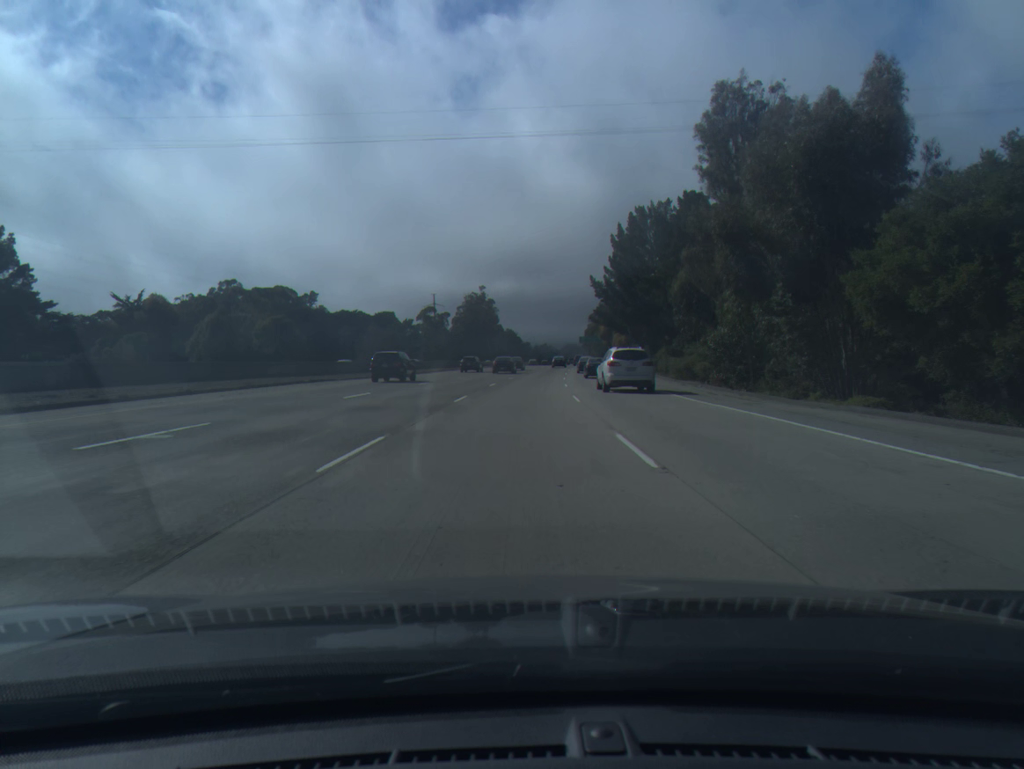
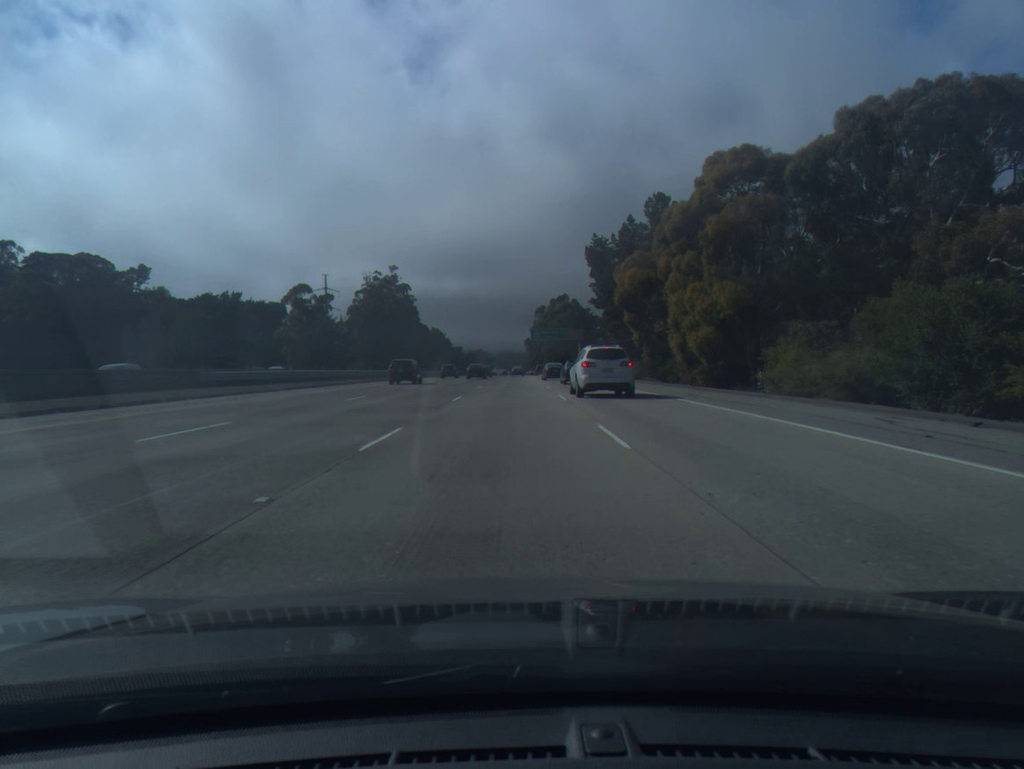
(+3.9, +85.4) m; +5°
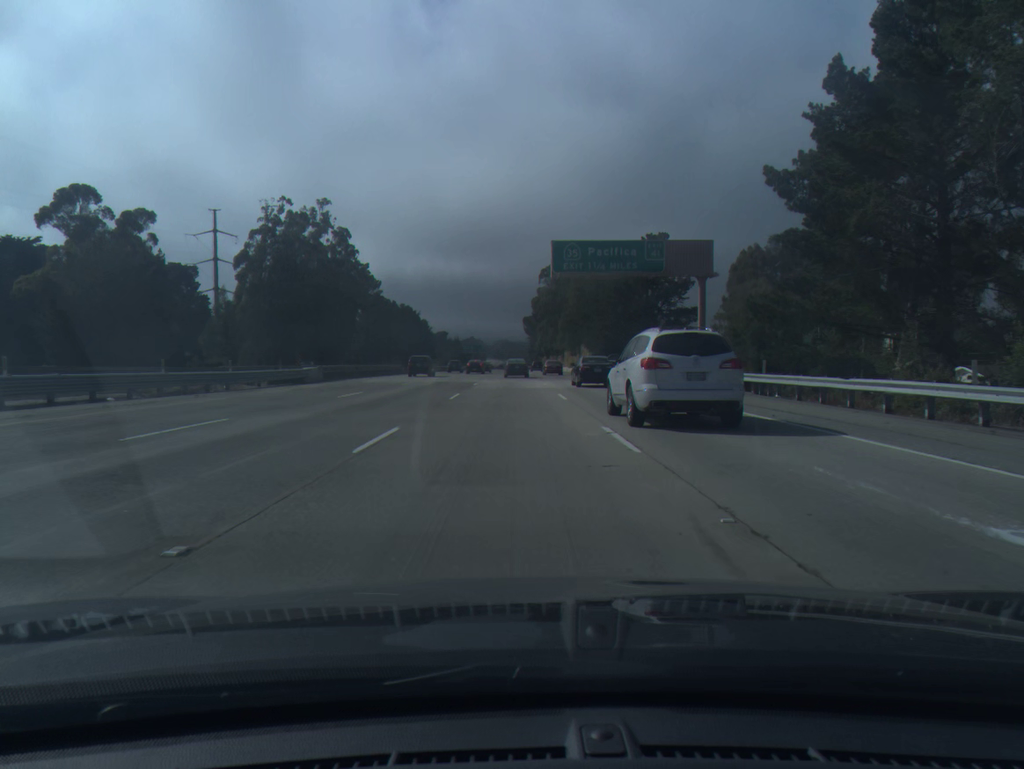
(0.0, +88.3) m; 0°
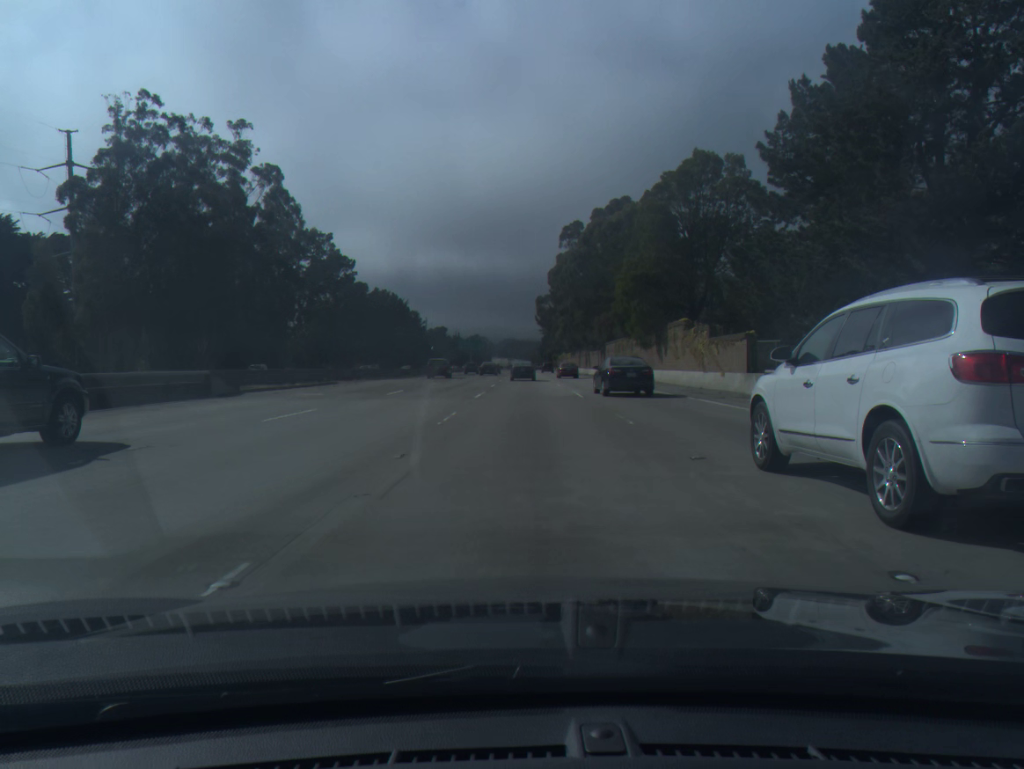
(-0.6, +53.7) m; 0°
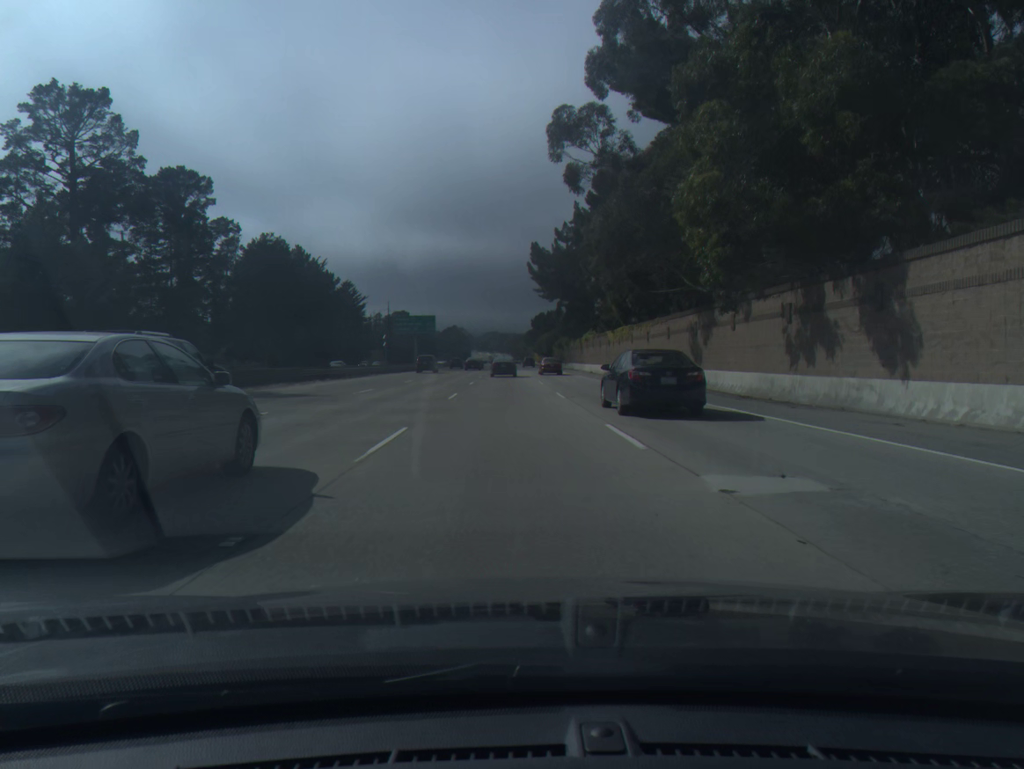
(+0.6, +89.5) m; +1°
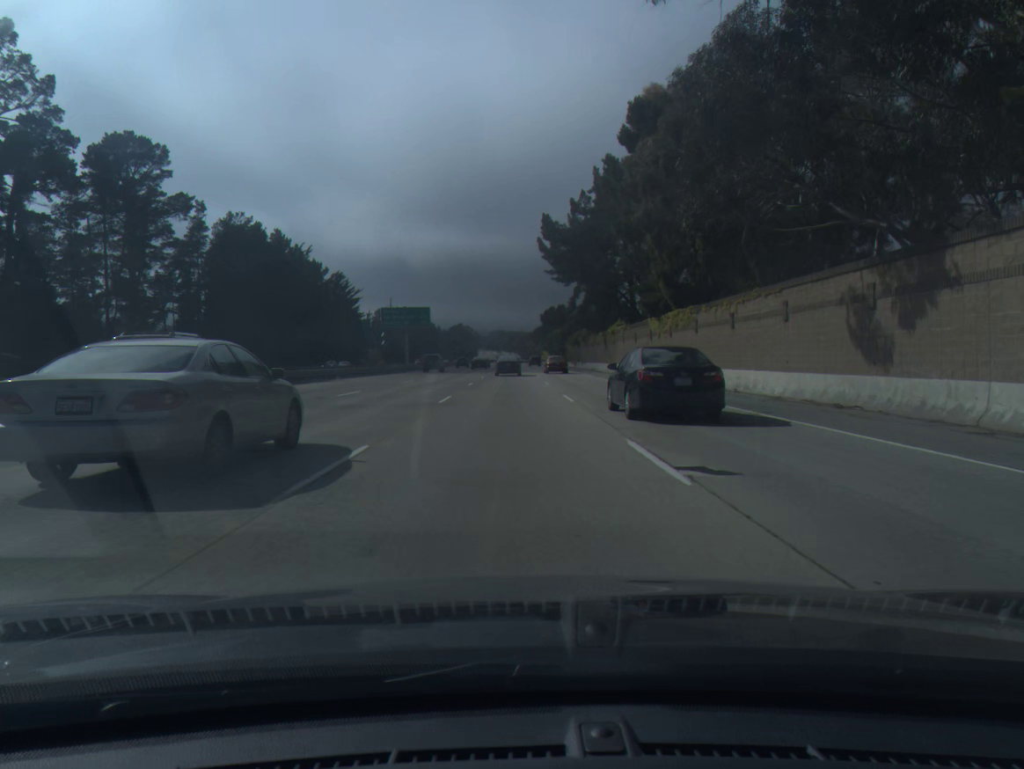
(-0.1, +17.9) m; 0°
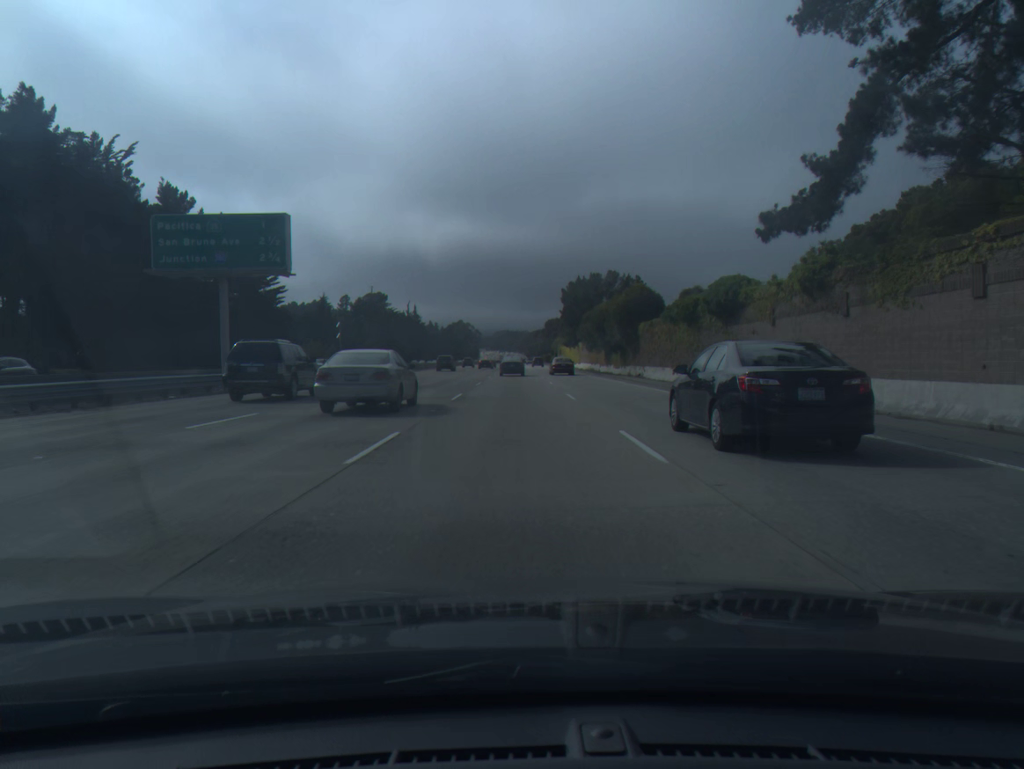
(-0.6, +71.2) m; 0°
